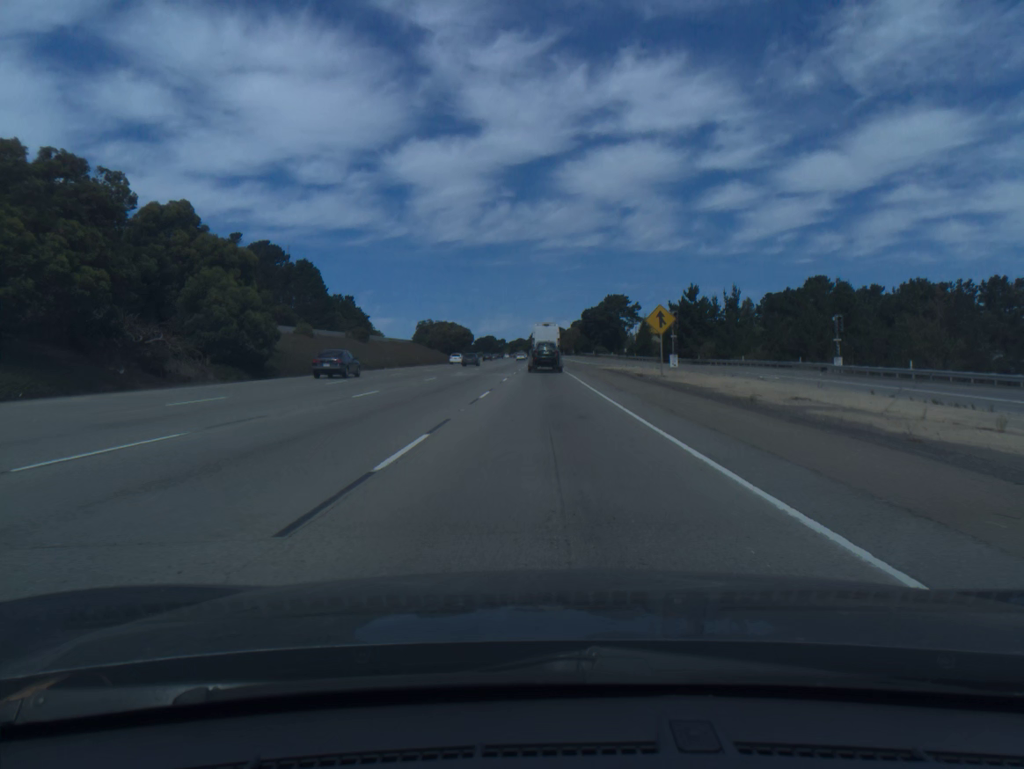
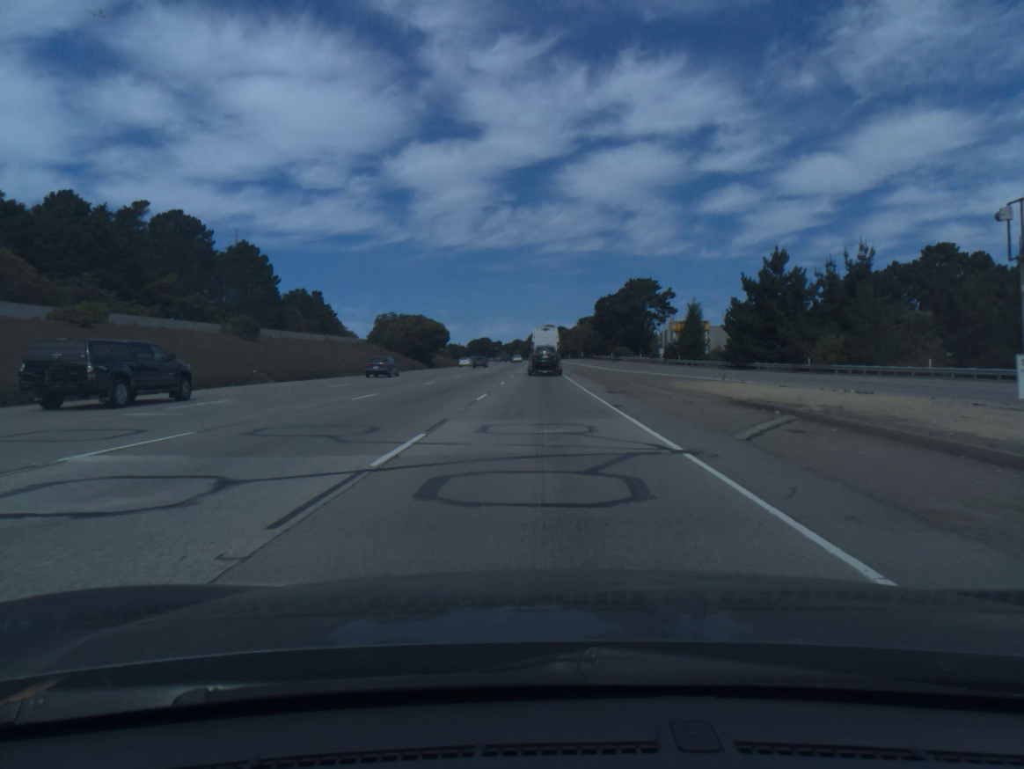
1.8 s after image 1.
(+0.1, +43.1) m; 0°
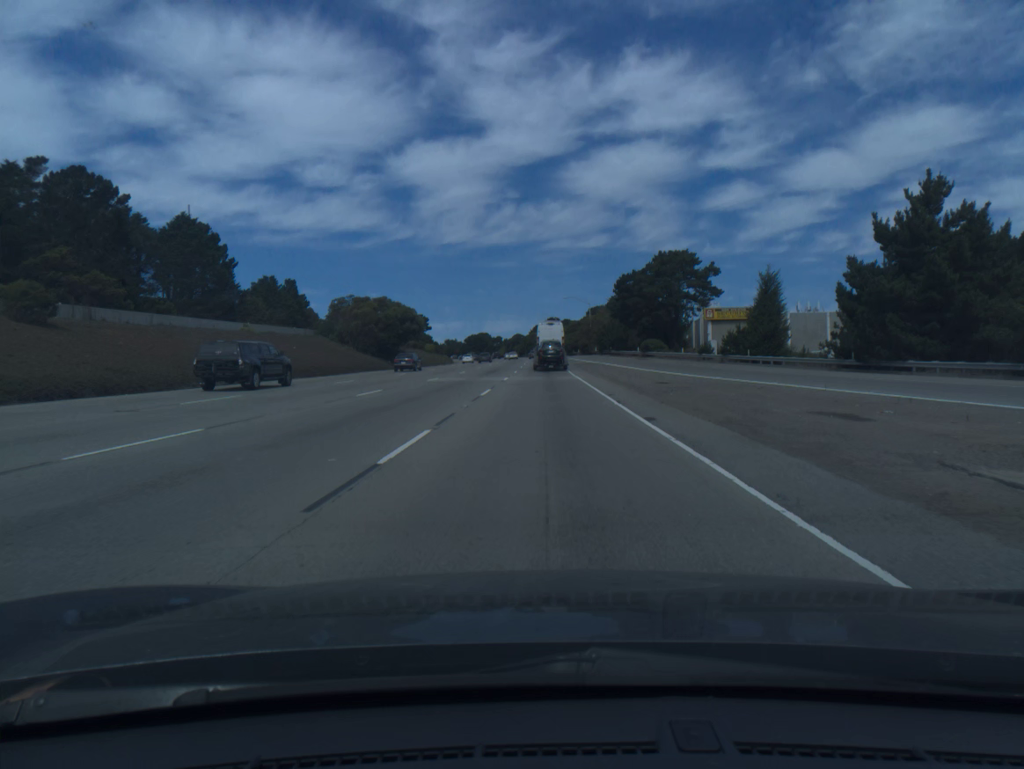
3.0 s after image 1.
(-0.1, +28.9) m; 0°
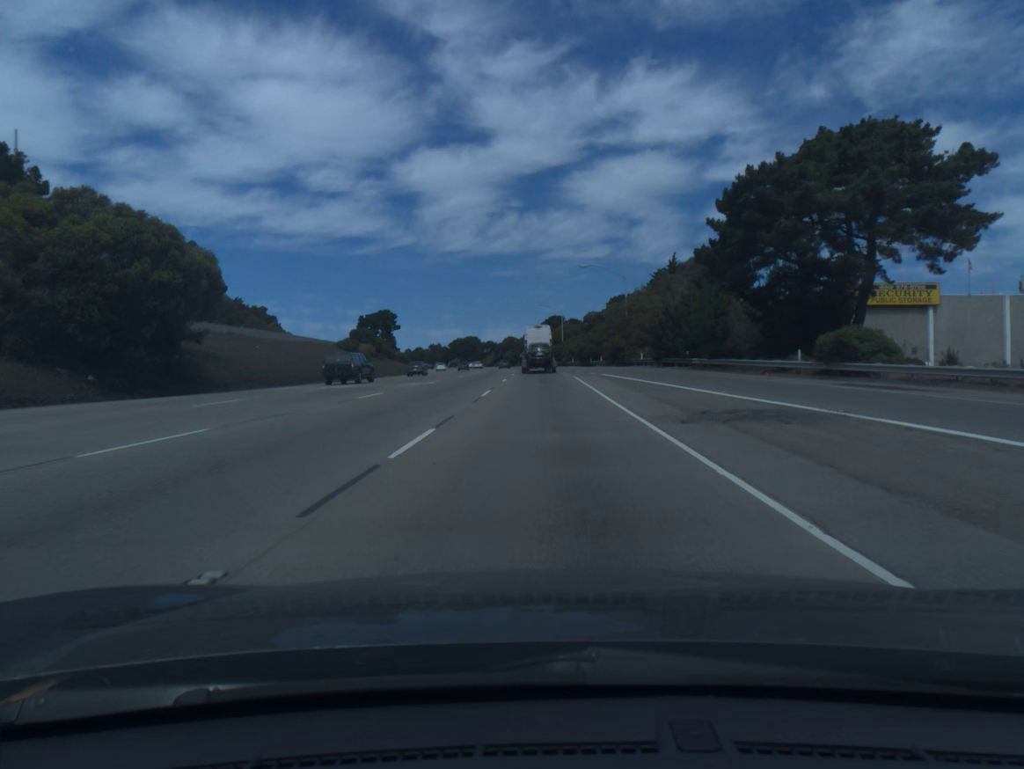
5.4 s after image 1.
(0.0, +58.0) m; 0°
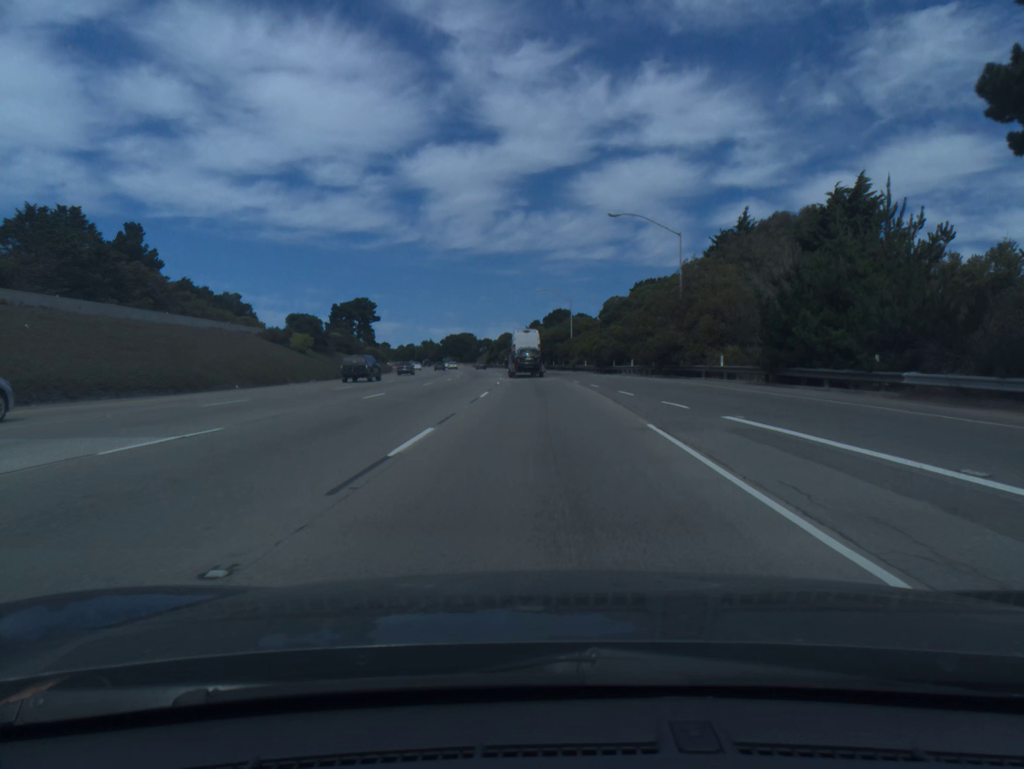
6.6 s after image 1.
(0.0, +28.9) m; 0°
